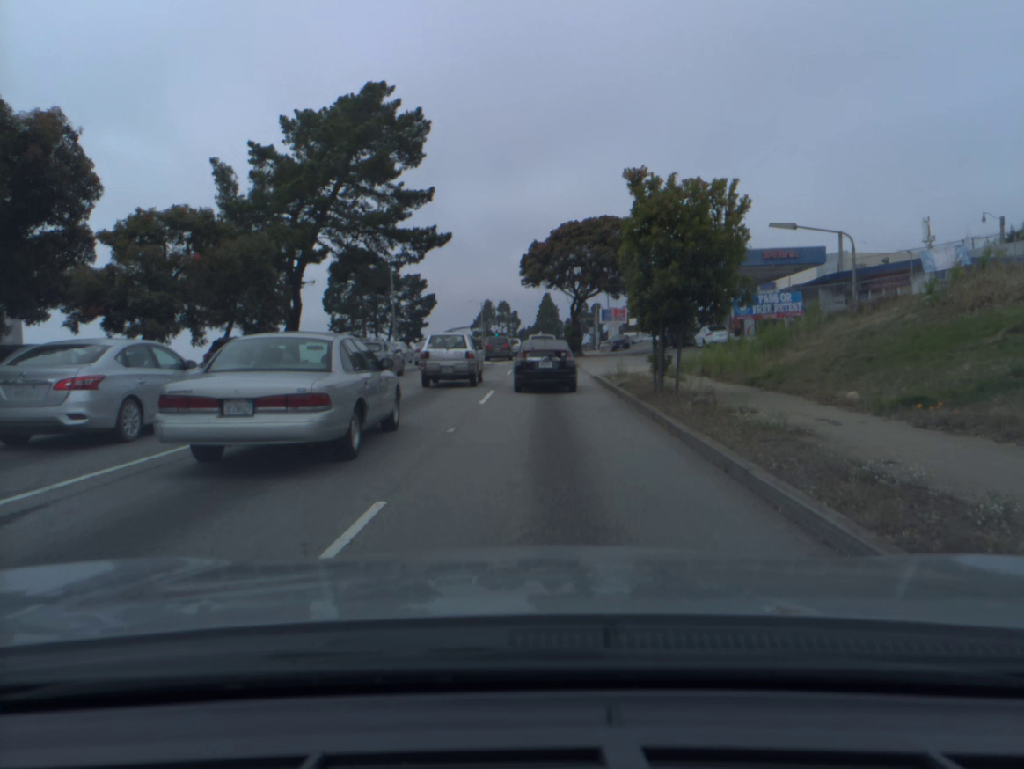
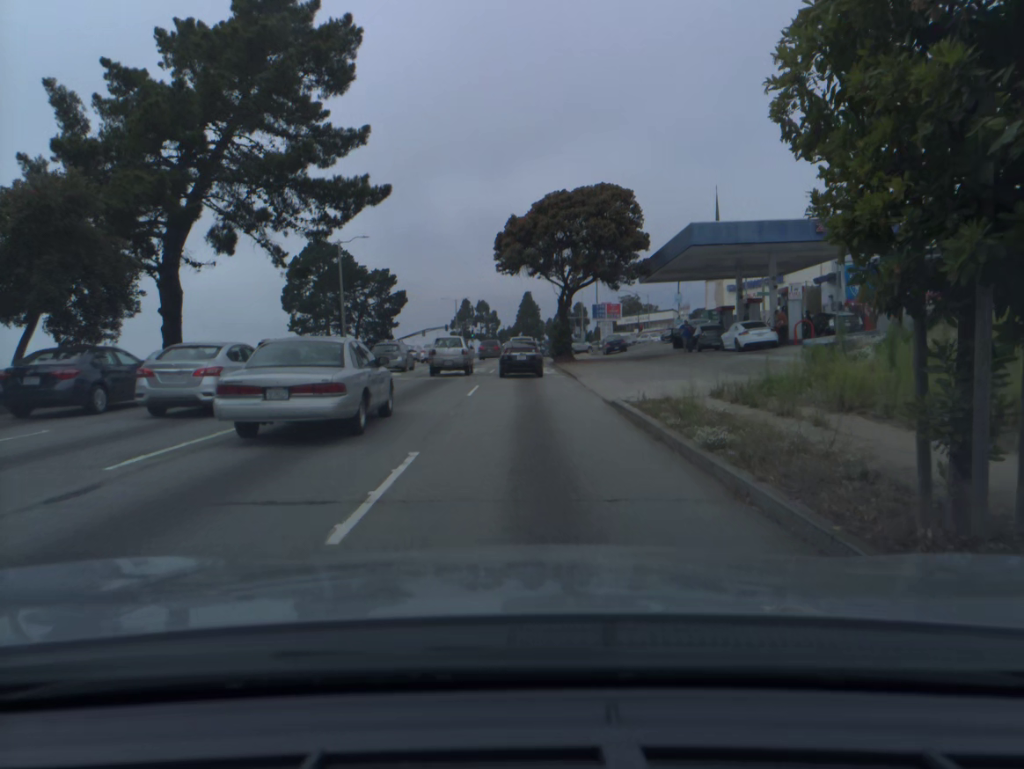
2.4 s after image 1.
(+0.2, +11.5) m; +1°
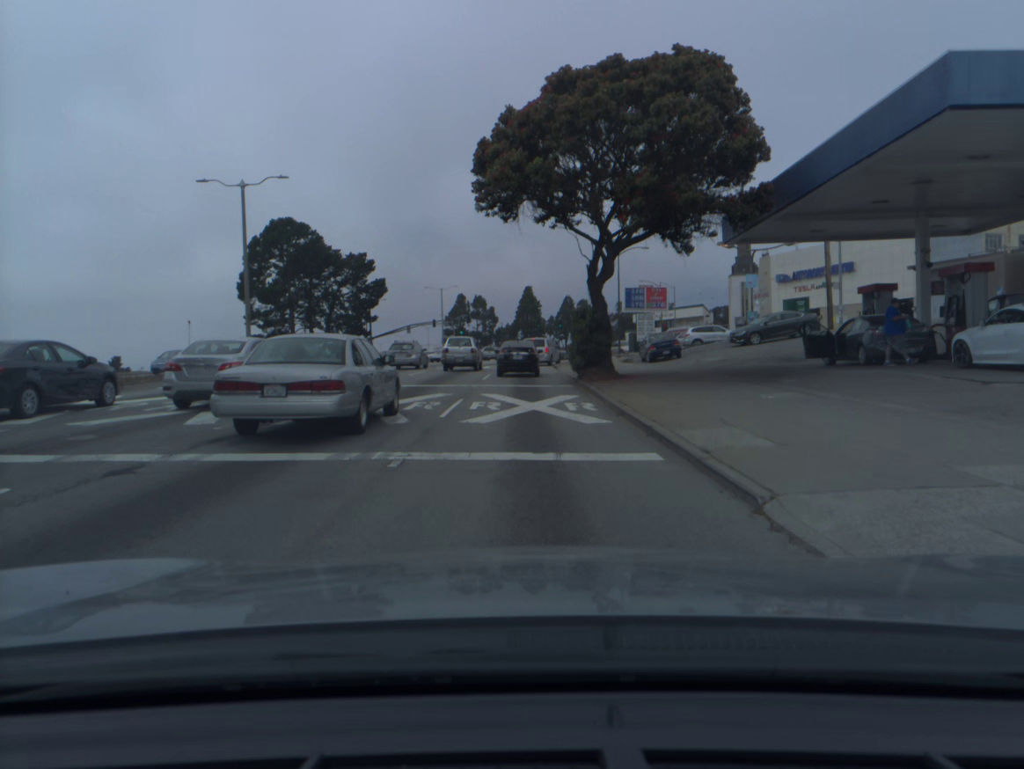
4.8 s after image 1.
(0.0, +20.7) m; 0°
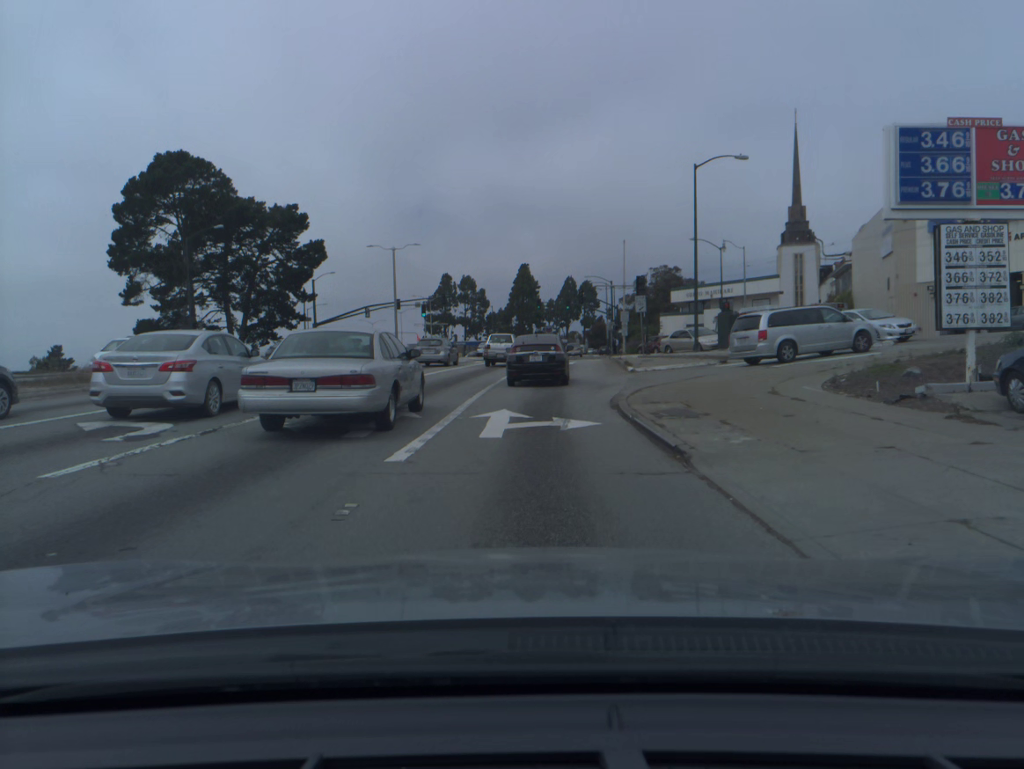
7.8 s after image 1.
(+0.1, +33.1) m; 0°
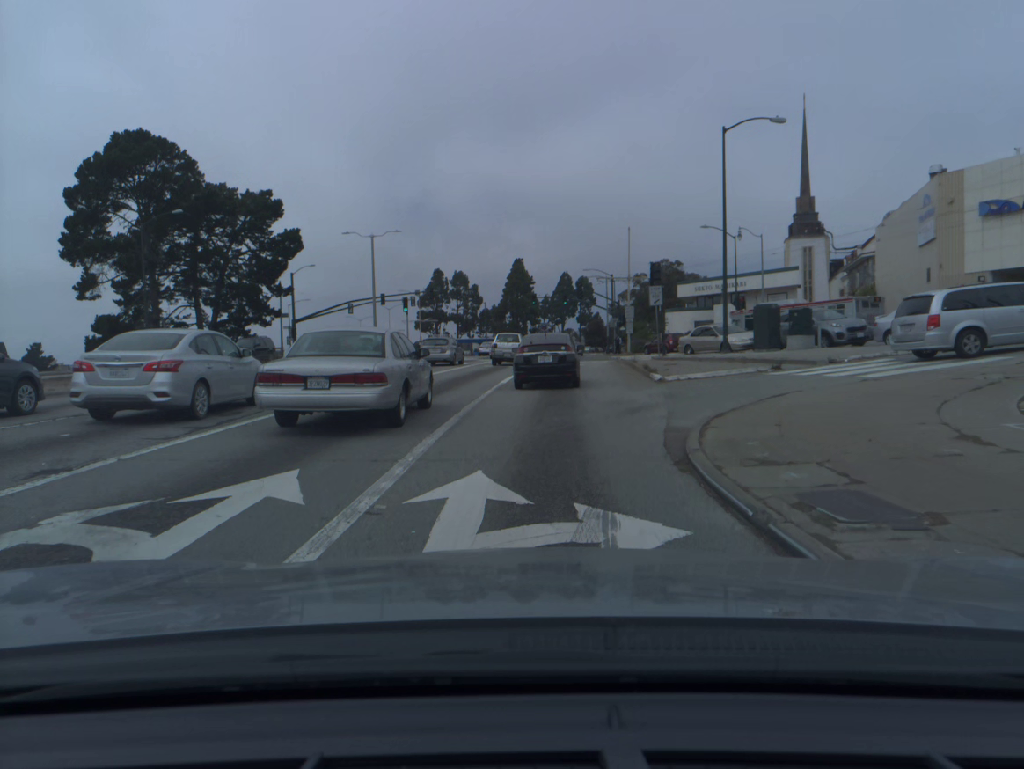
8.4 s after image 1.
(0.0, +6.8) m; 0°
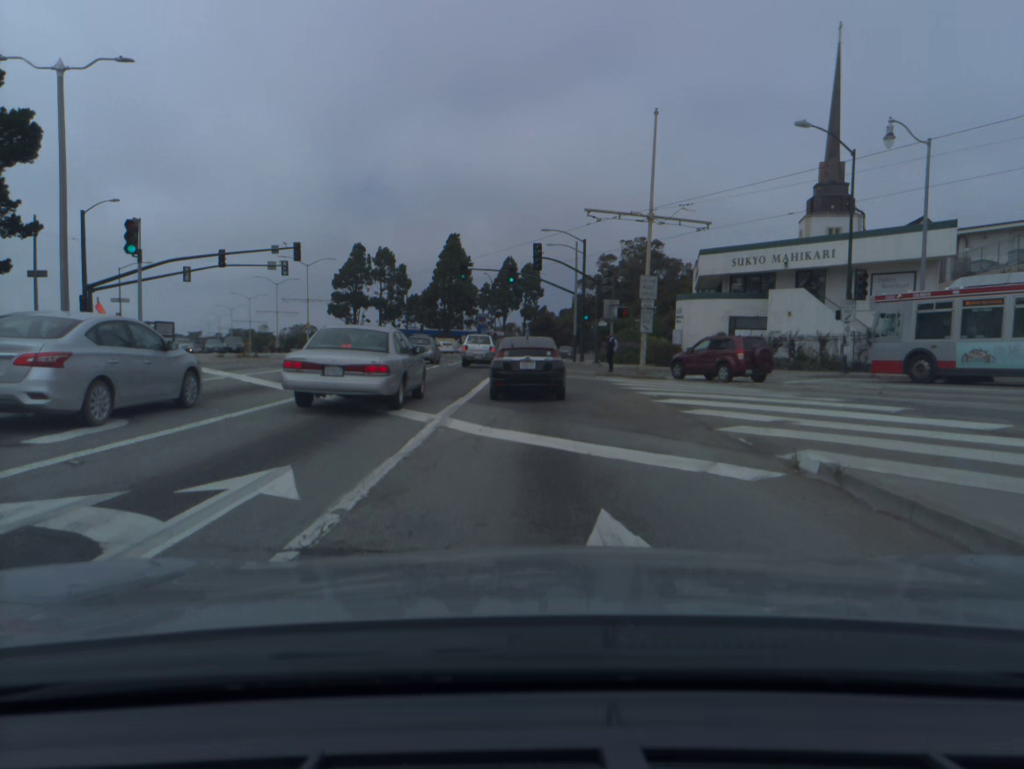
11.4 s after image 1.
(+1.3, +33.5) m; +4°
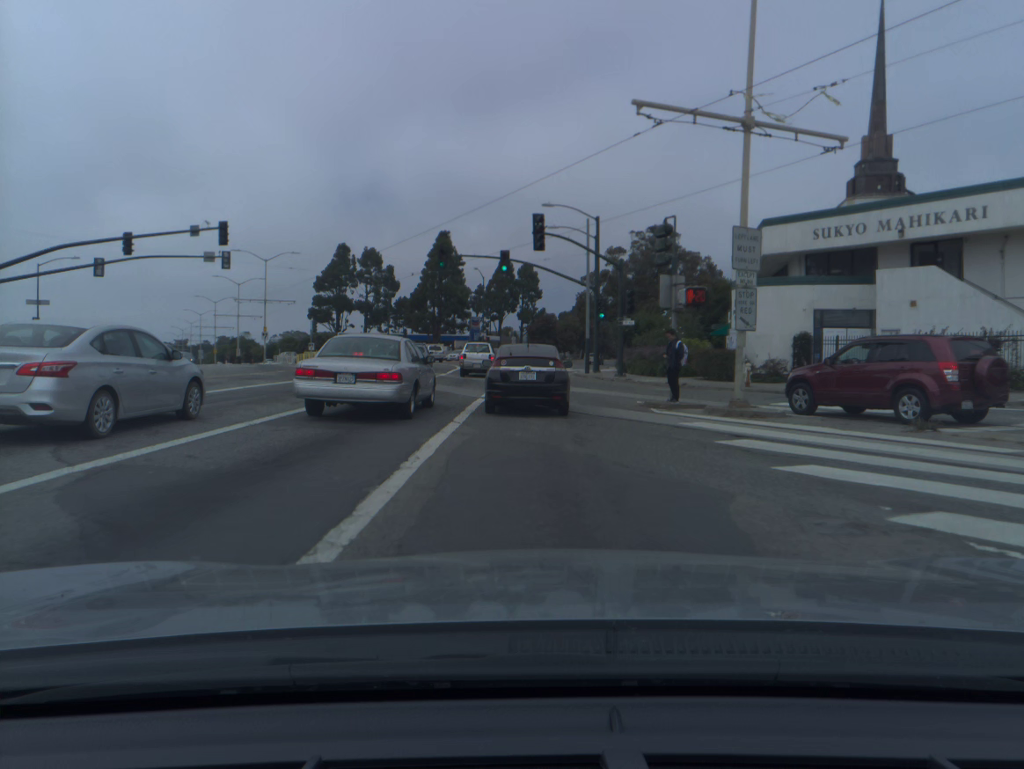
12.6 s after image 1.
(+0.1, +13.7) m; +1°
